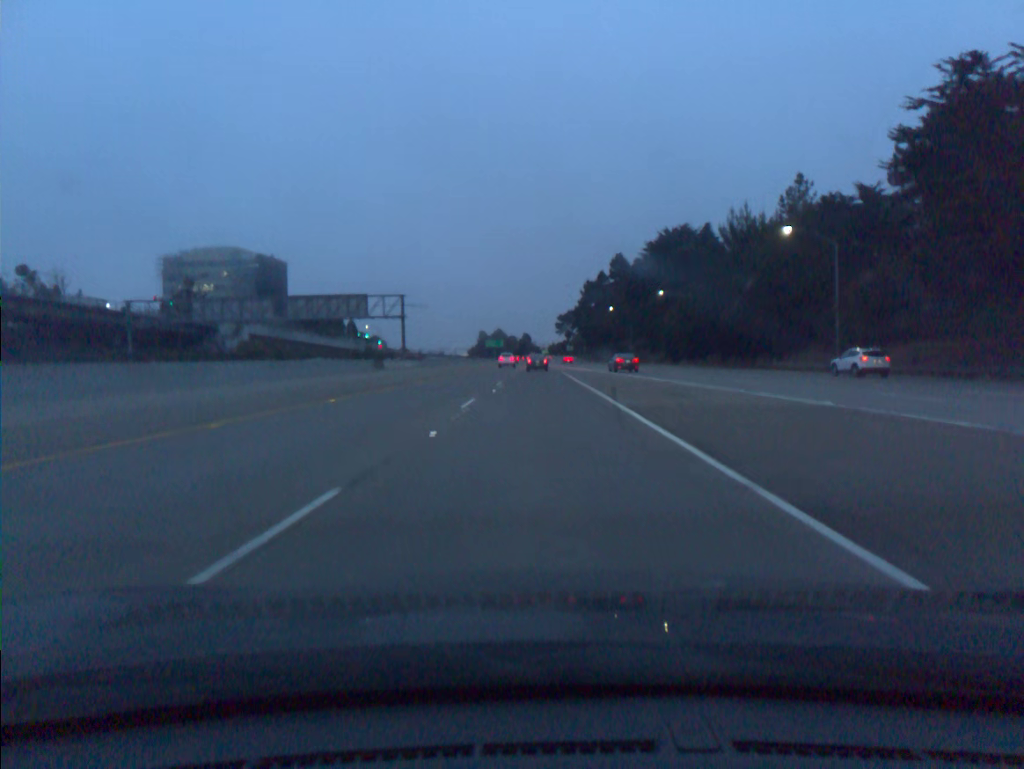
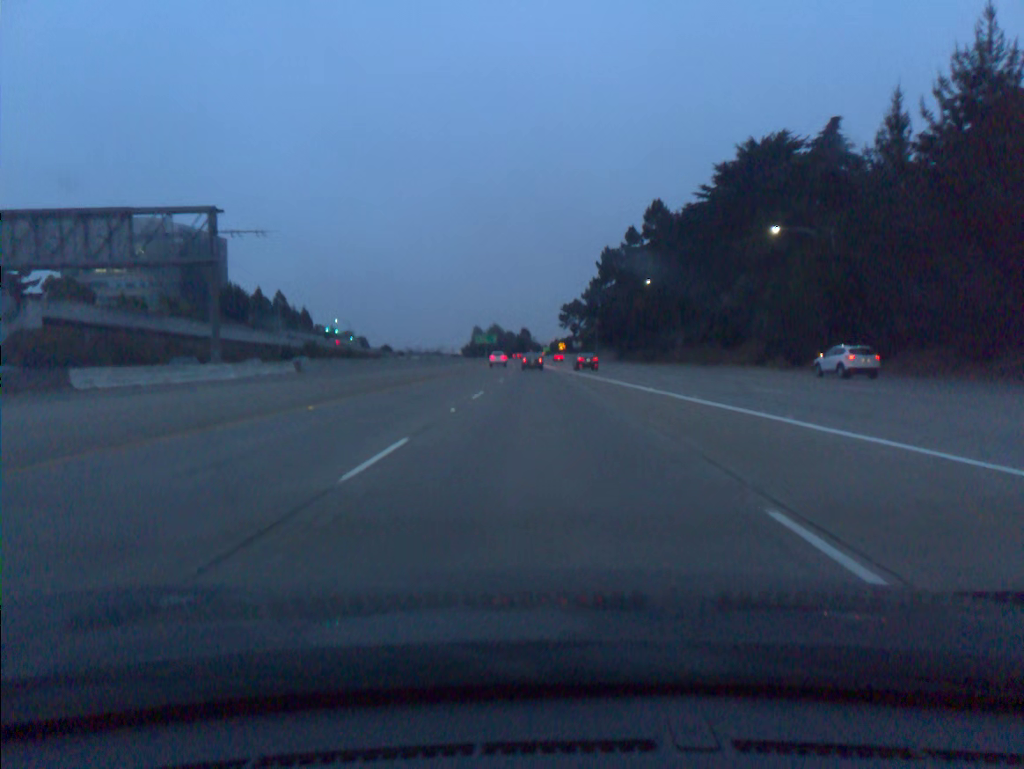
(0.0, +54.8) m; 0°
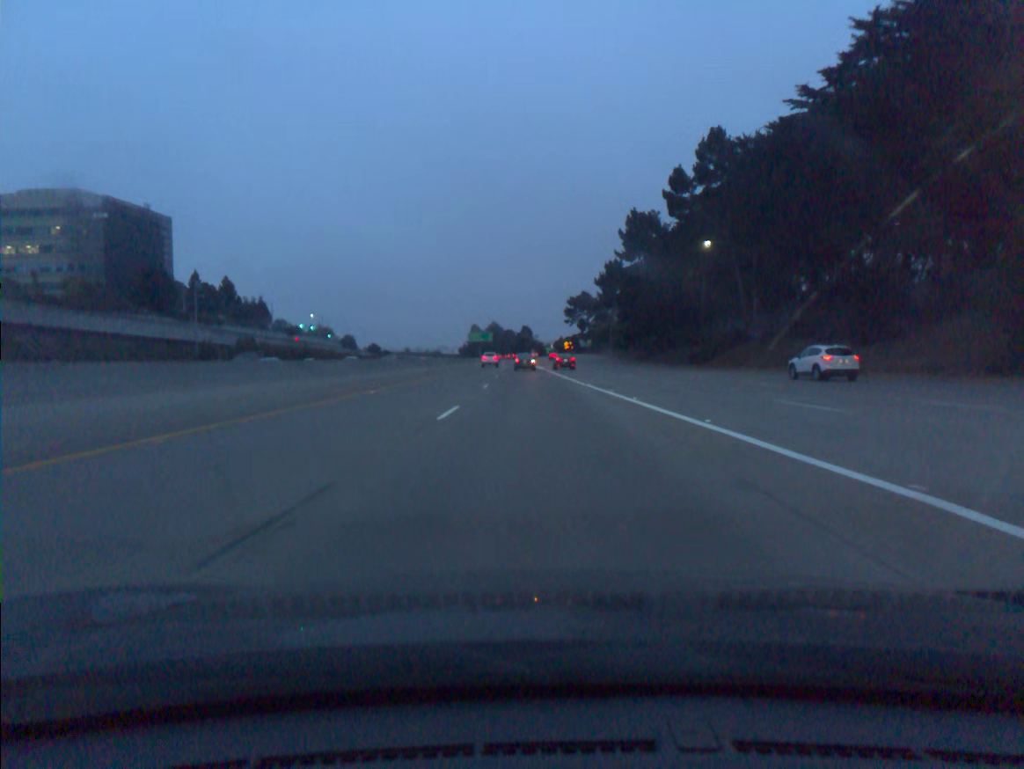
(0.0, +36.7) m; 0°
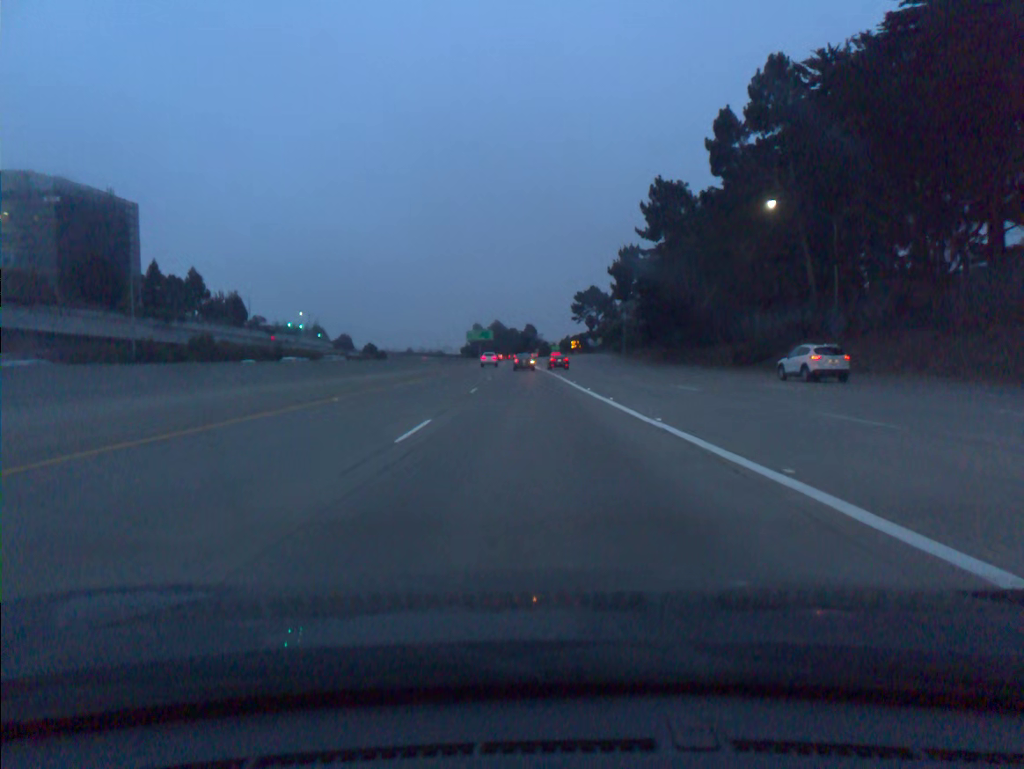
(0.0, +18.3) m; 0°
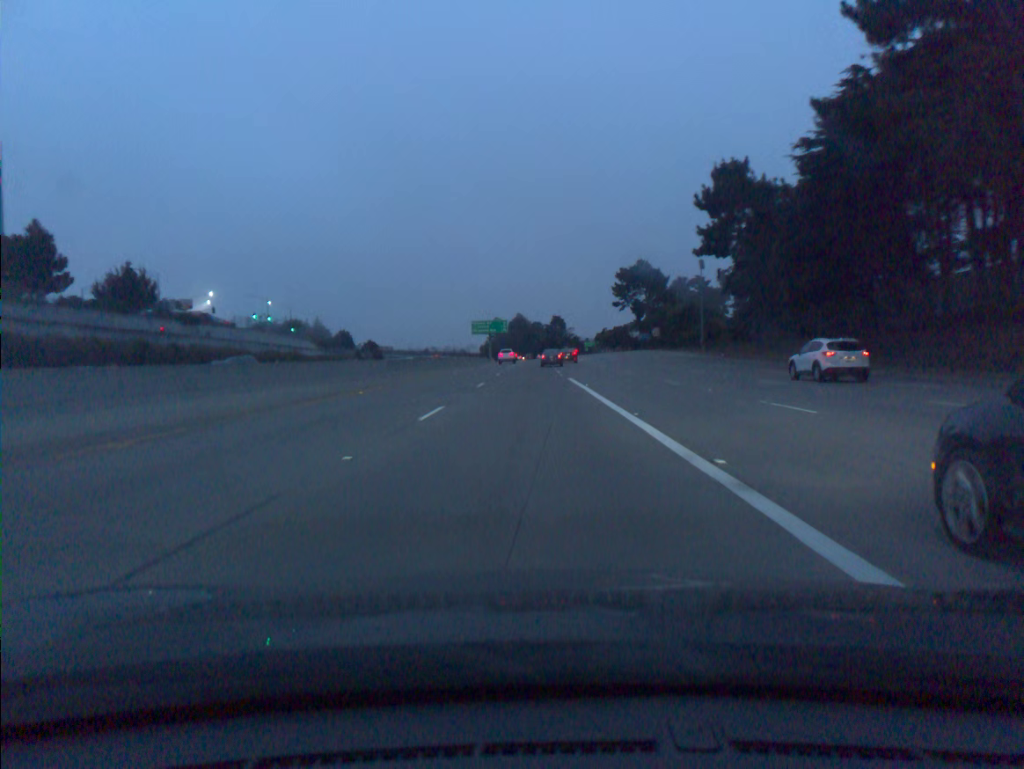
(-0.9, +55.0) m; -2°
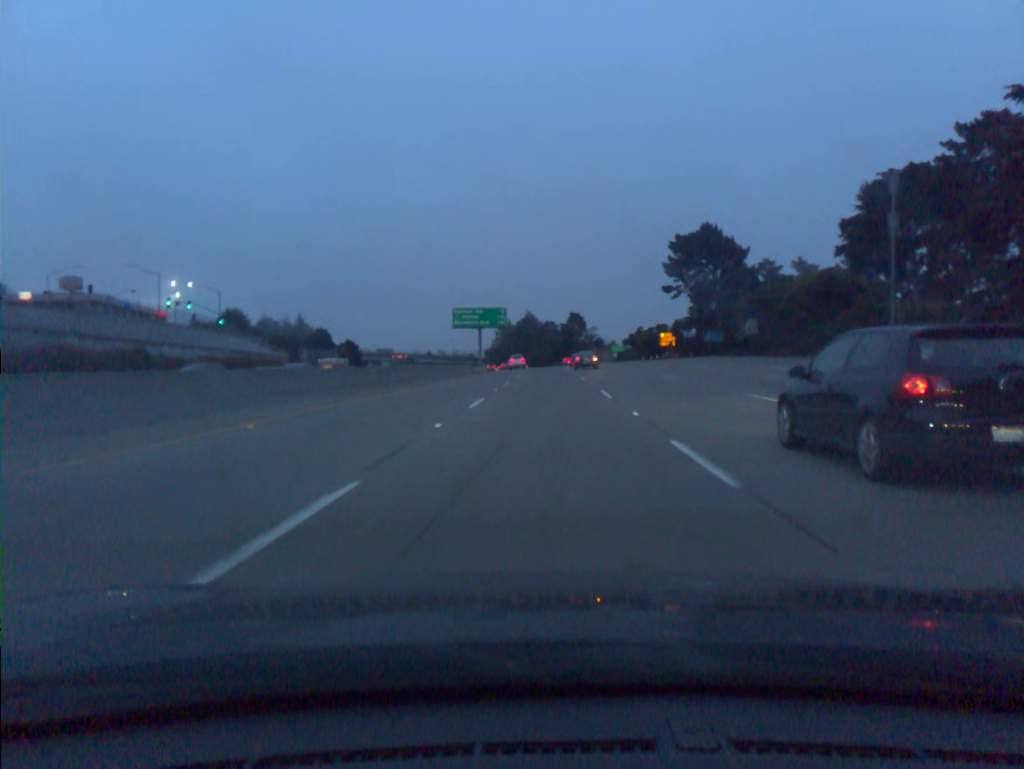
(-0.7, +55.0) m; -1°
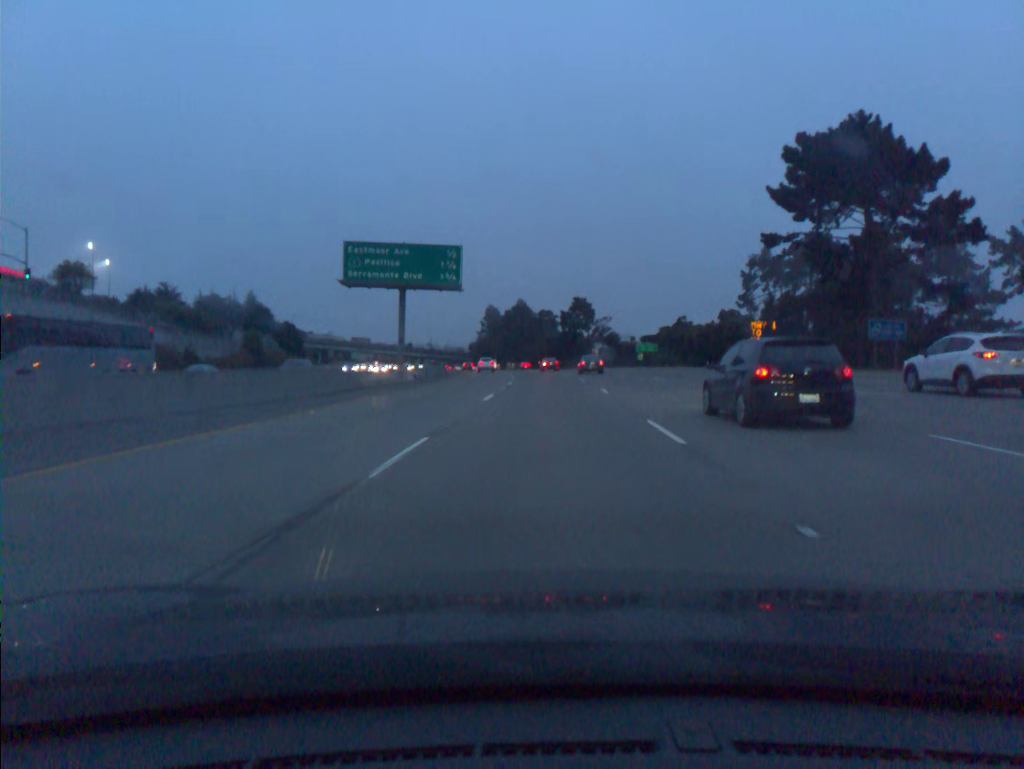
(+0.4, +54.9) m; 0°
